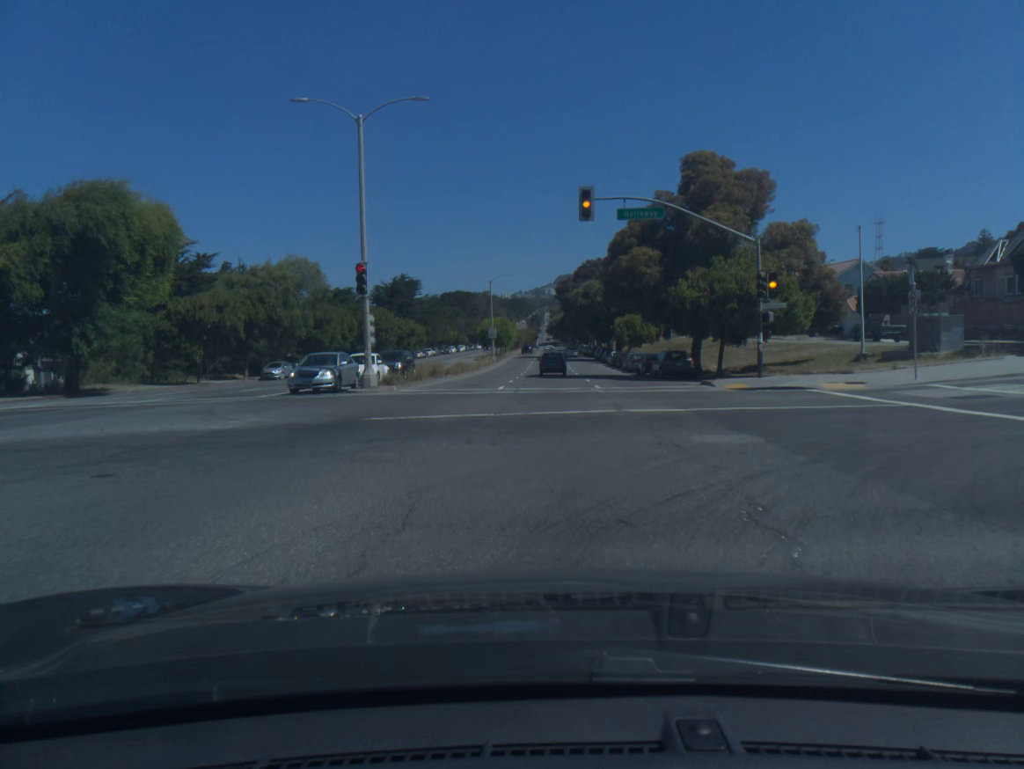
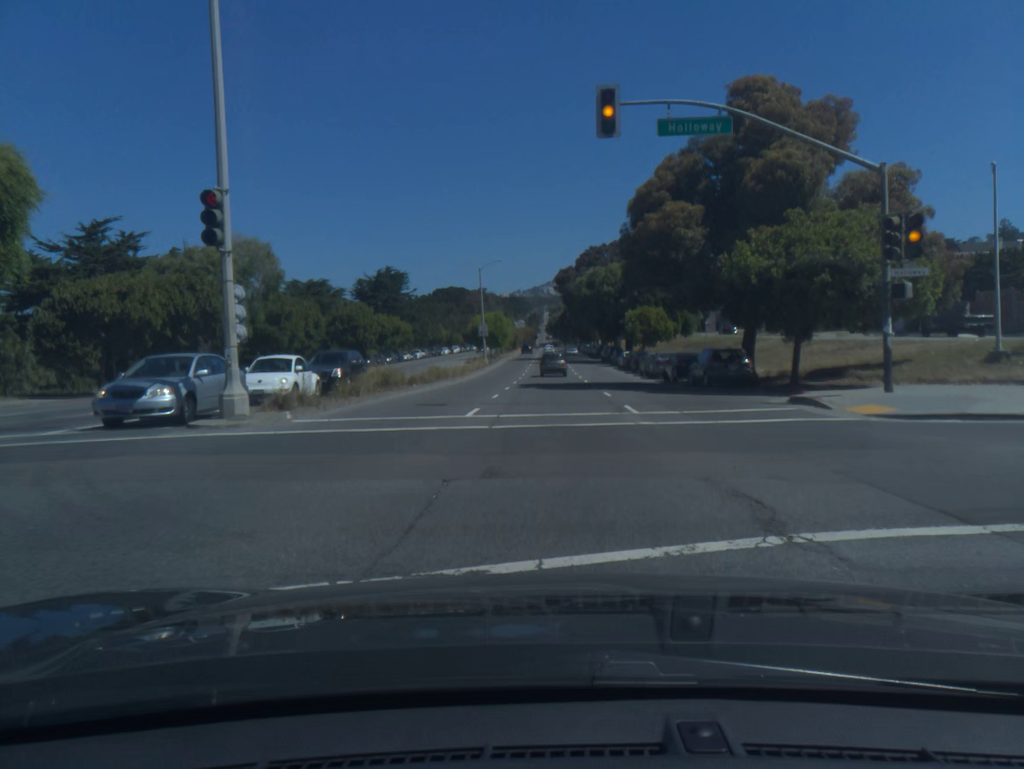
(0.0, +11.6) m; 0°
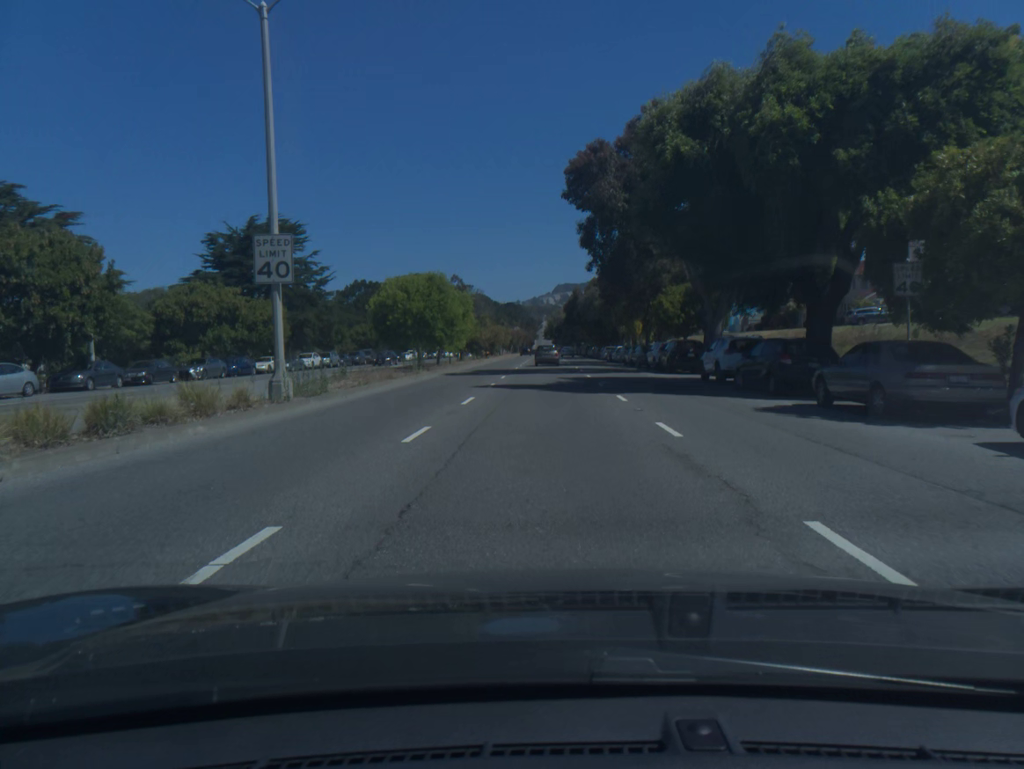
(+0.1, +58.1) m; 0°
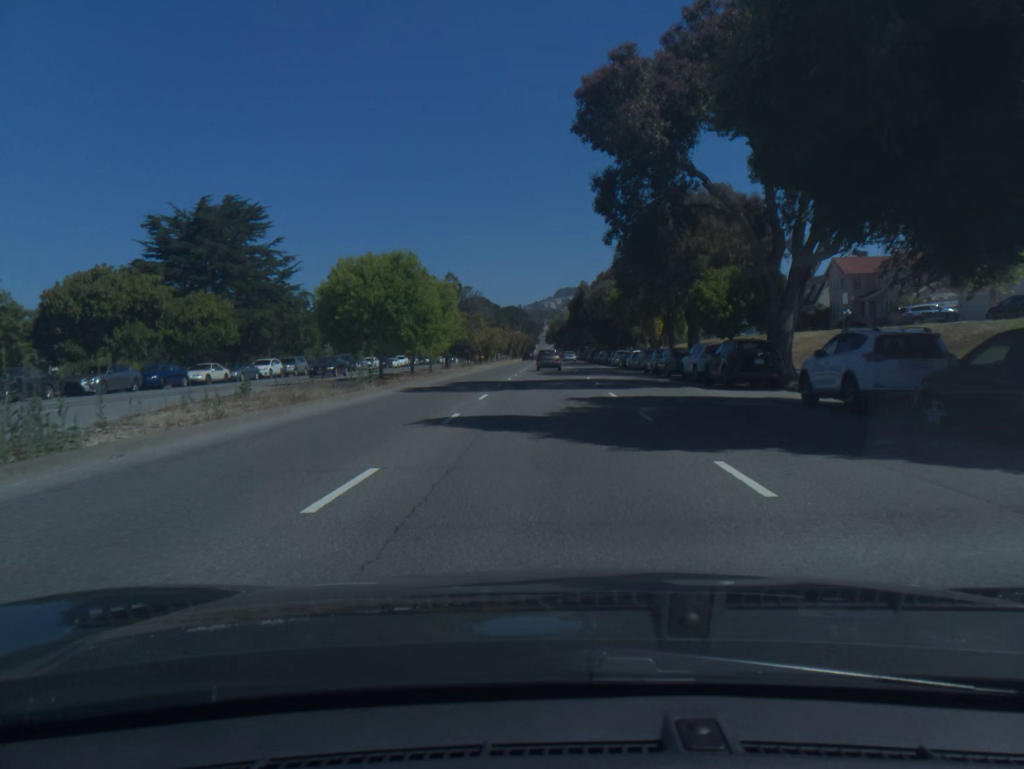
(0.0, +11.5) m; 0°
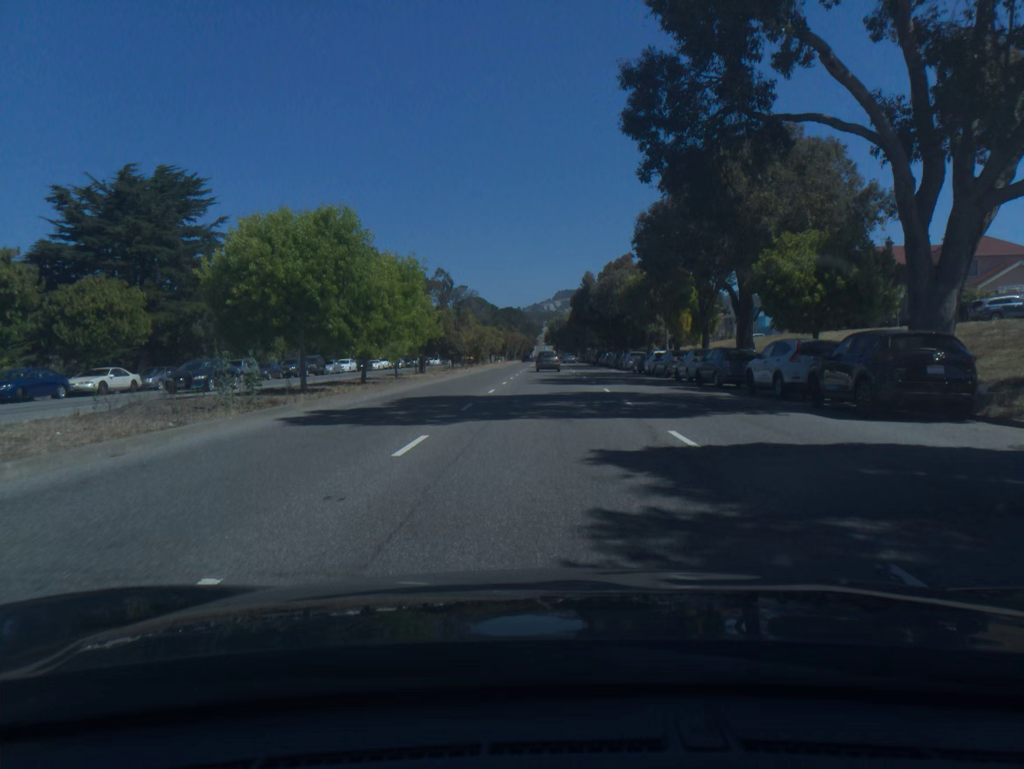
(0.0, +11.5) m; 0°
